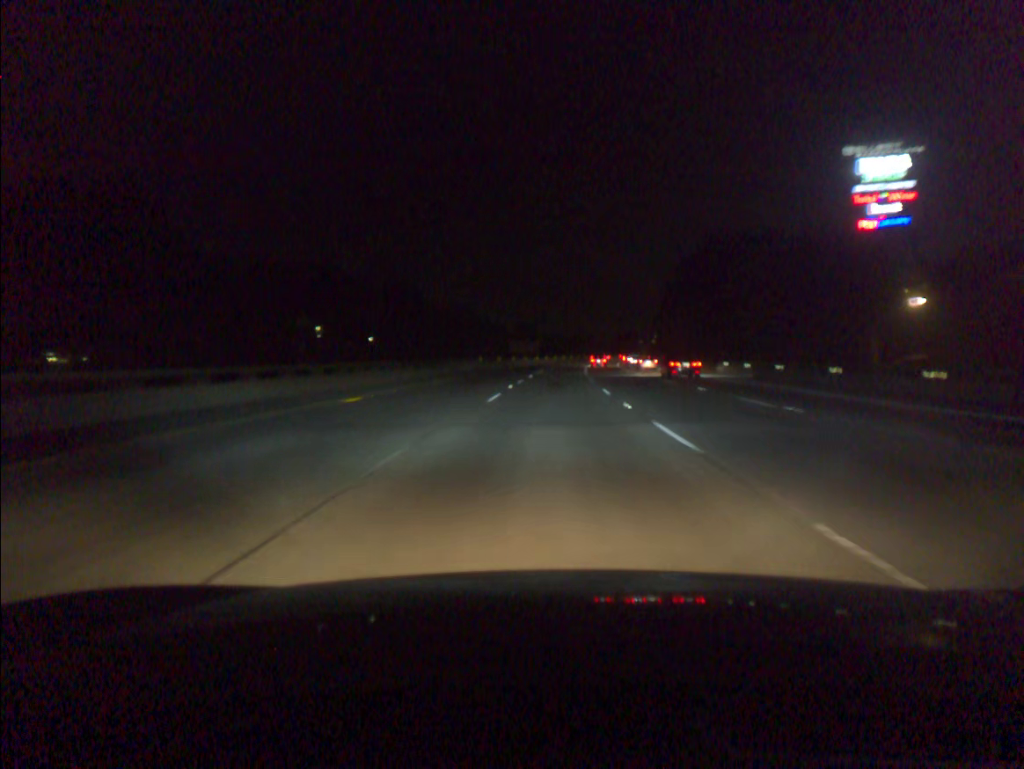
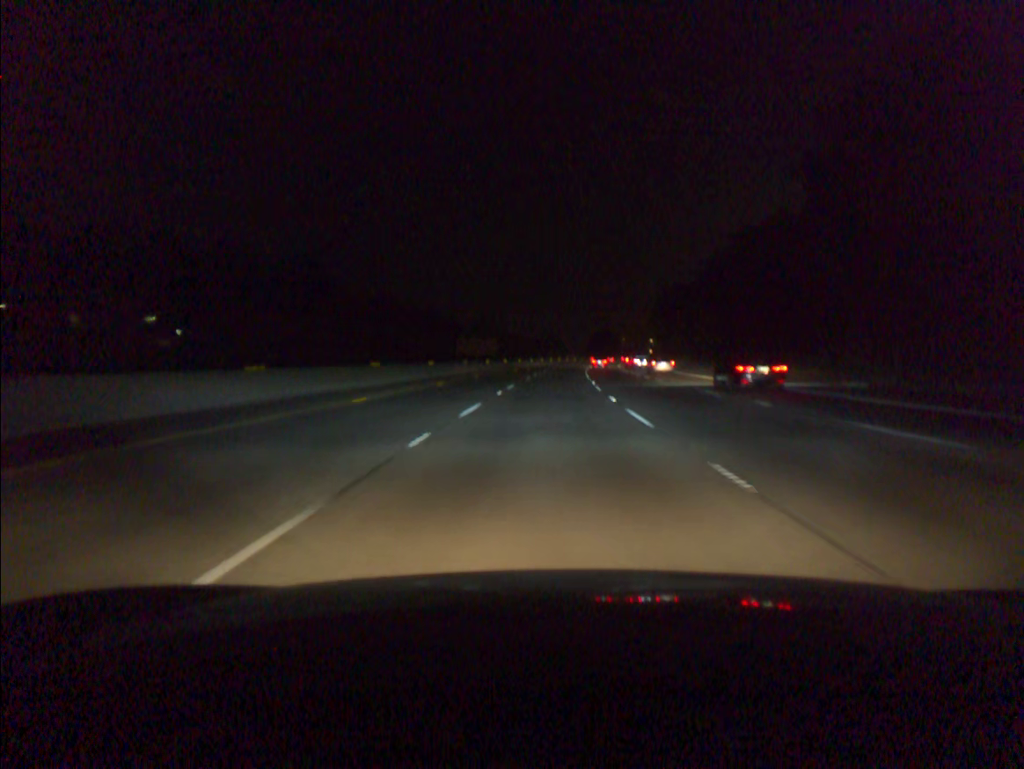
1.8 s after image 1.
(+1.3, +54.2) m; +3°
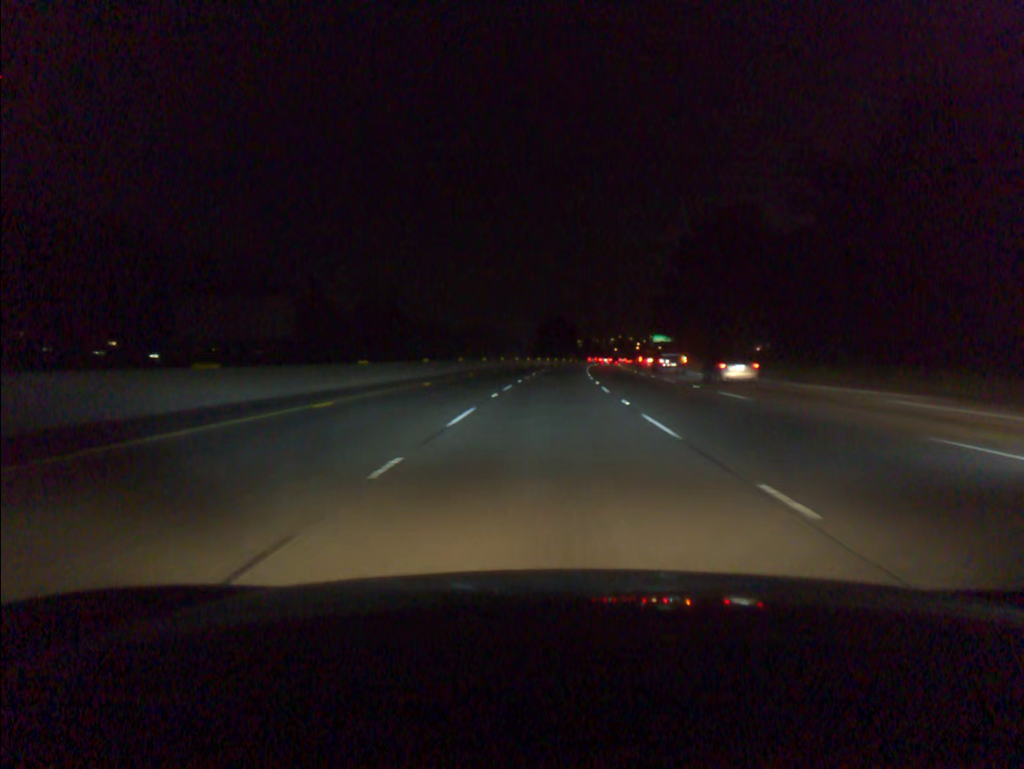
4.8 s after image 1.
(+3.4, +90.6) m; +4°
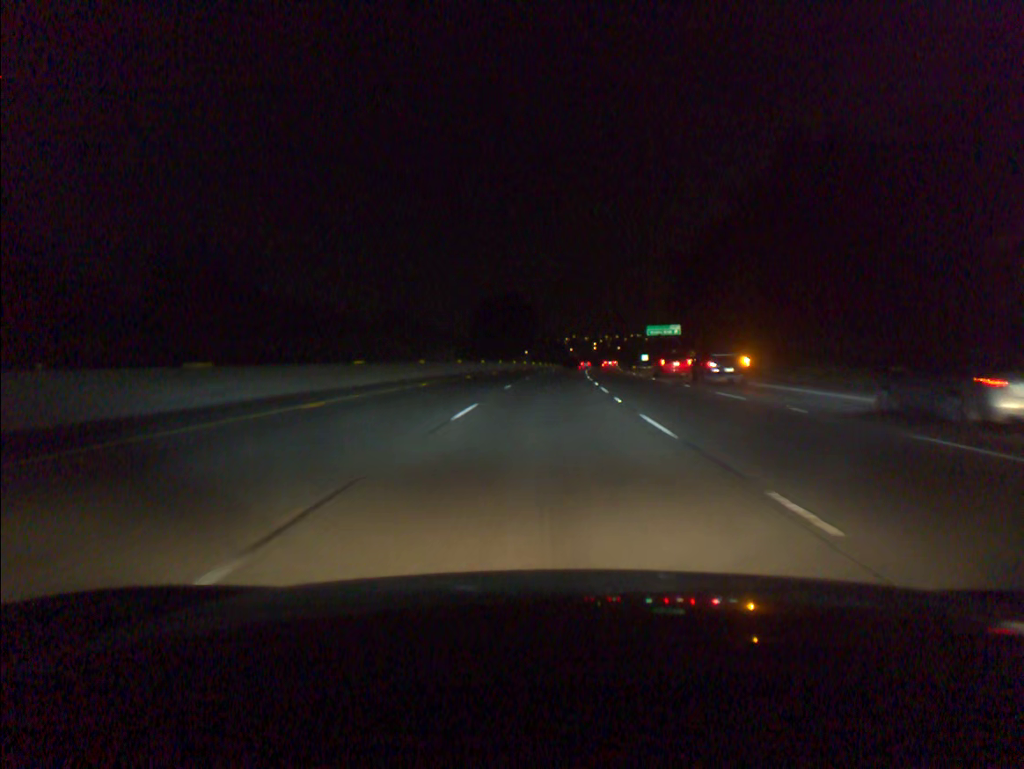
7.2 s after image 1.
(+2.3, +72.9) m; +4°
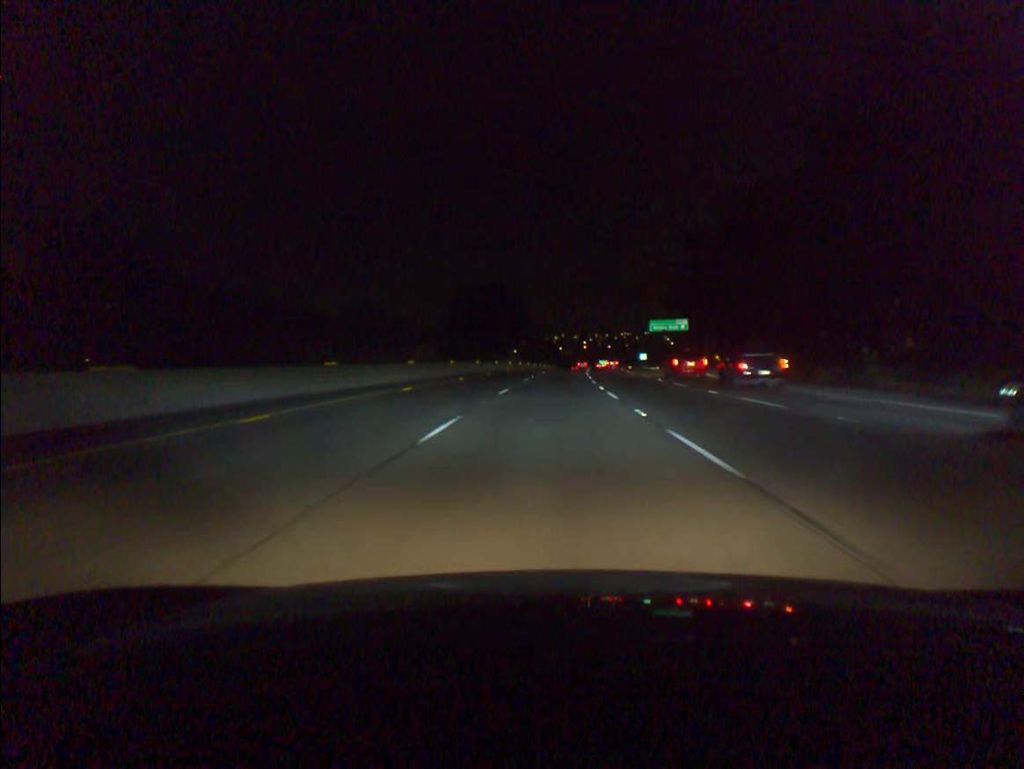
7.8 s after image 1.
(+0.1, +18.3) m; +1°
